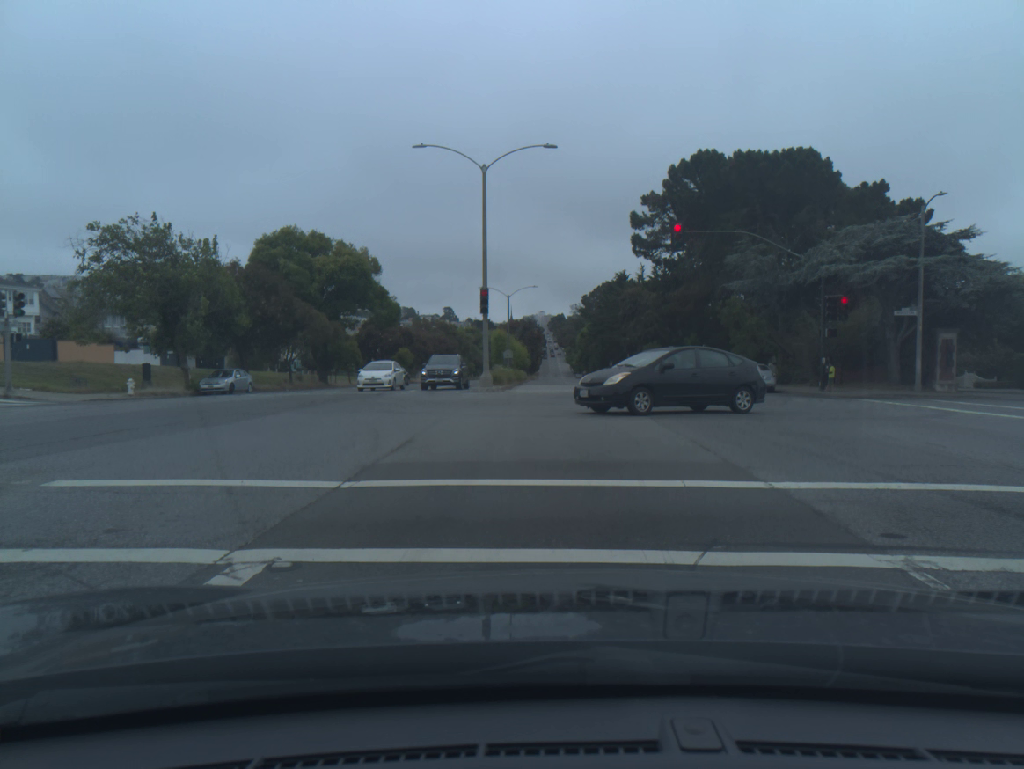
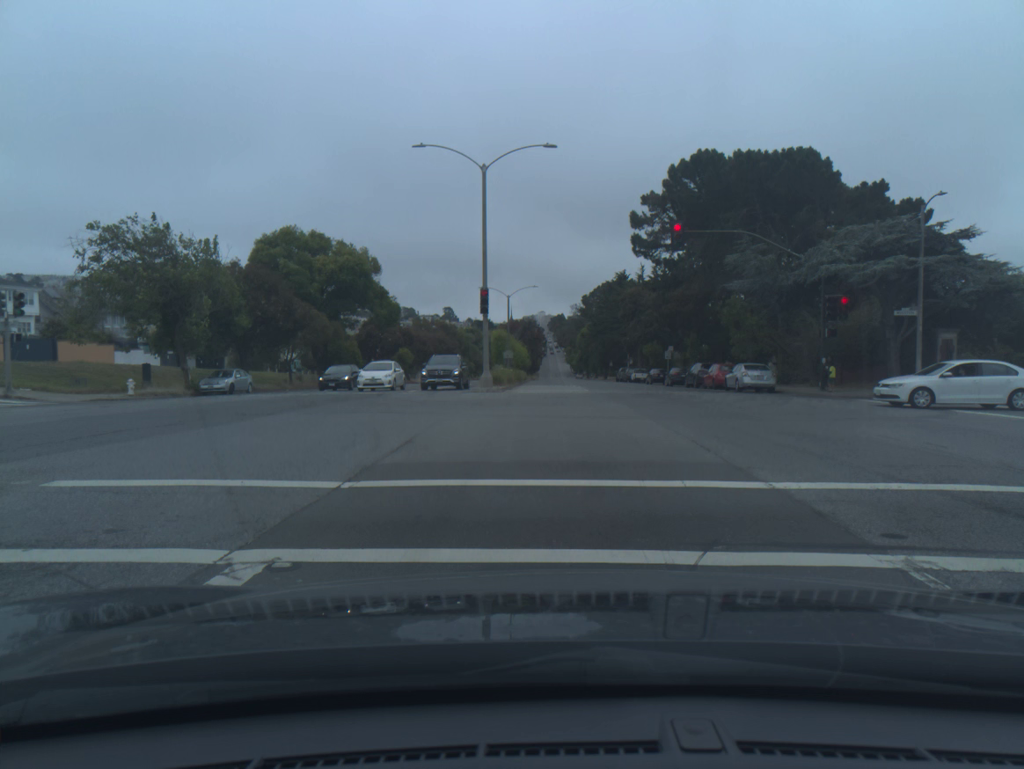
(0.0, 0.0) m; 0°
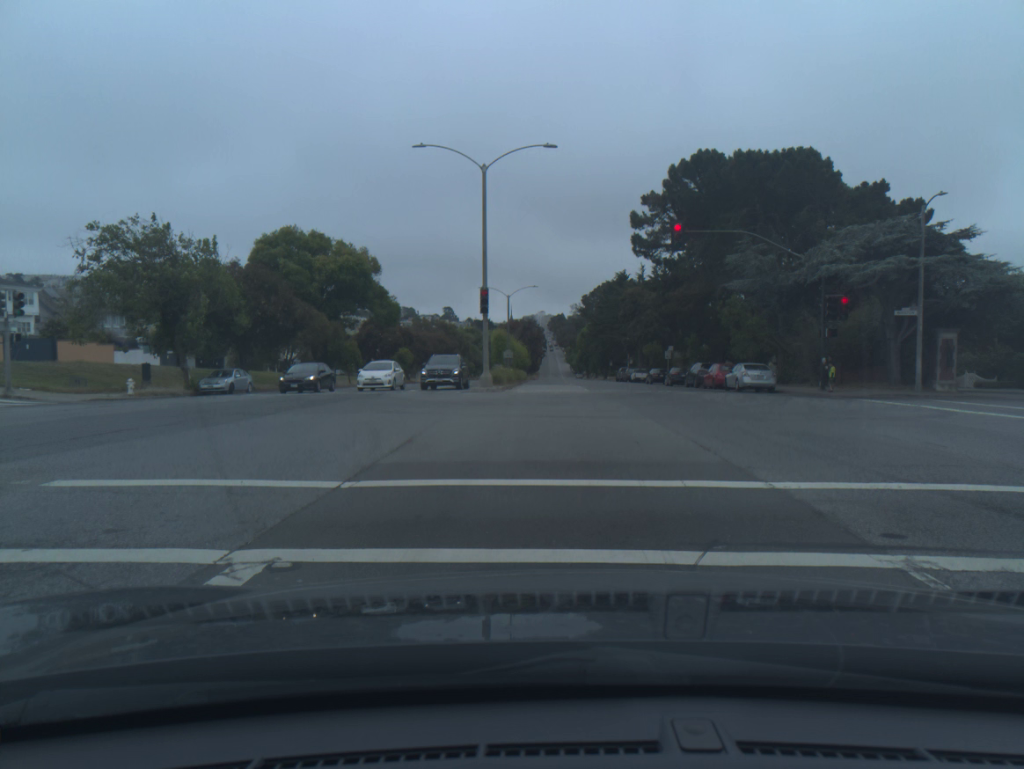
(+0.1, 0.0) m; 0°
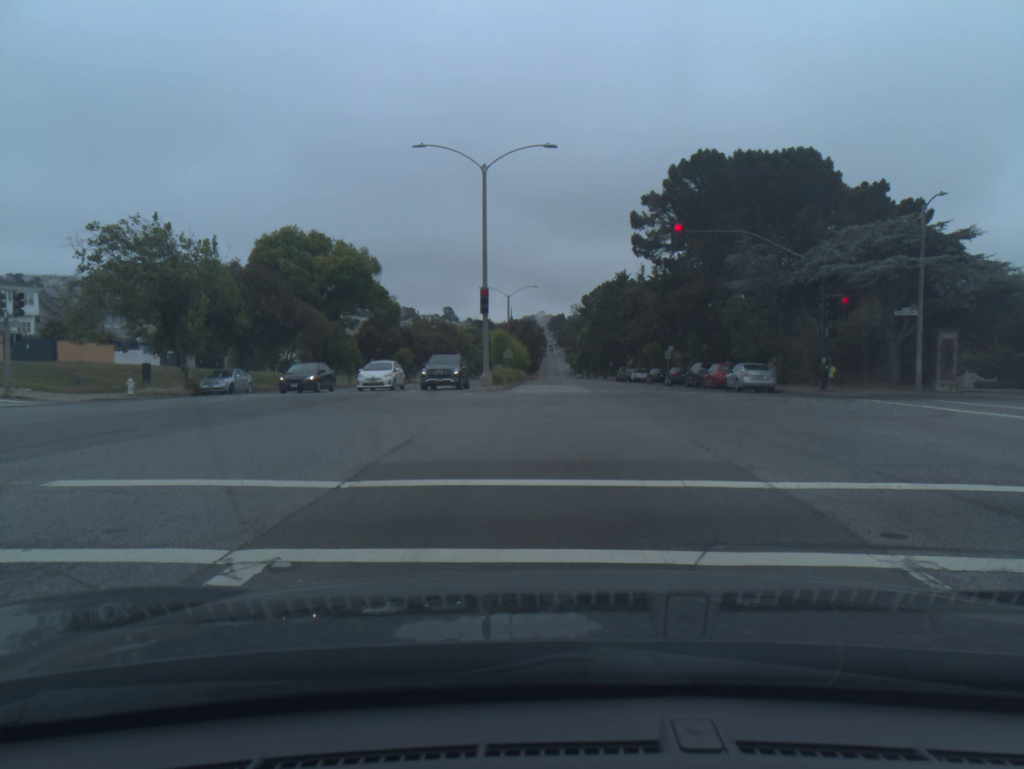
(0.0, 0.0) m; 0°
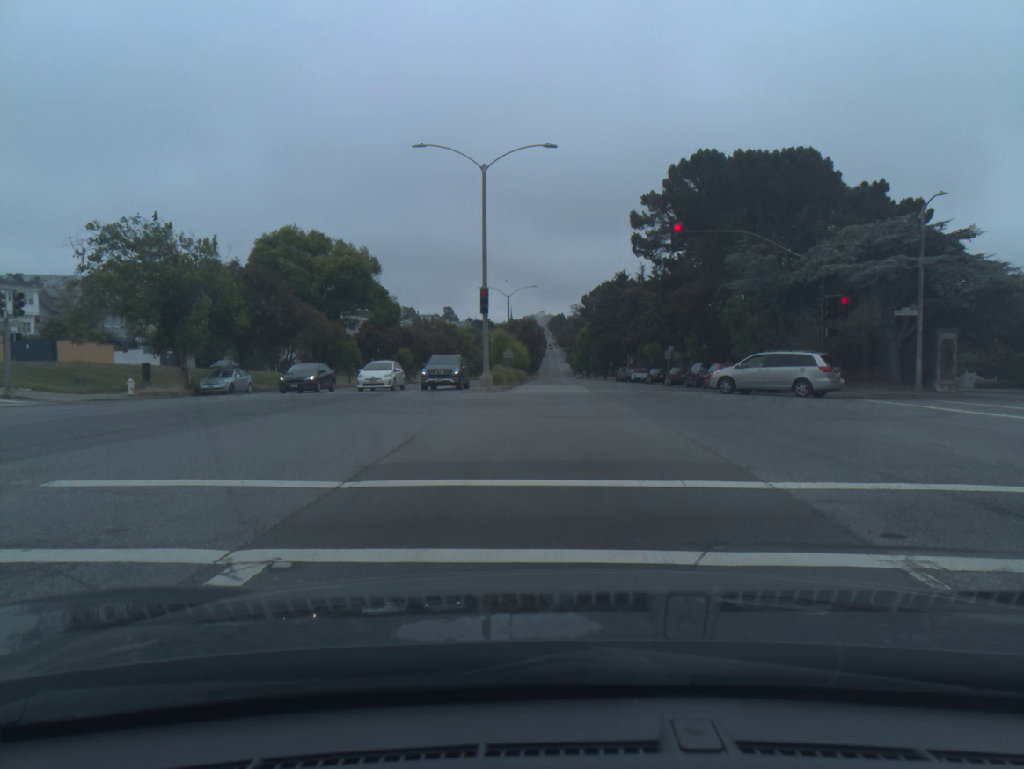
(0.0, 0.0) m; 0°
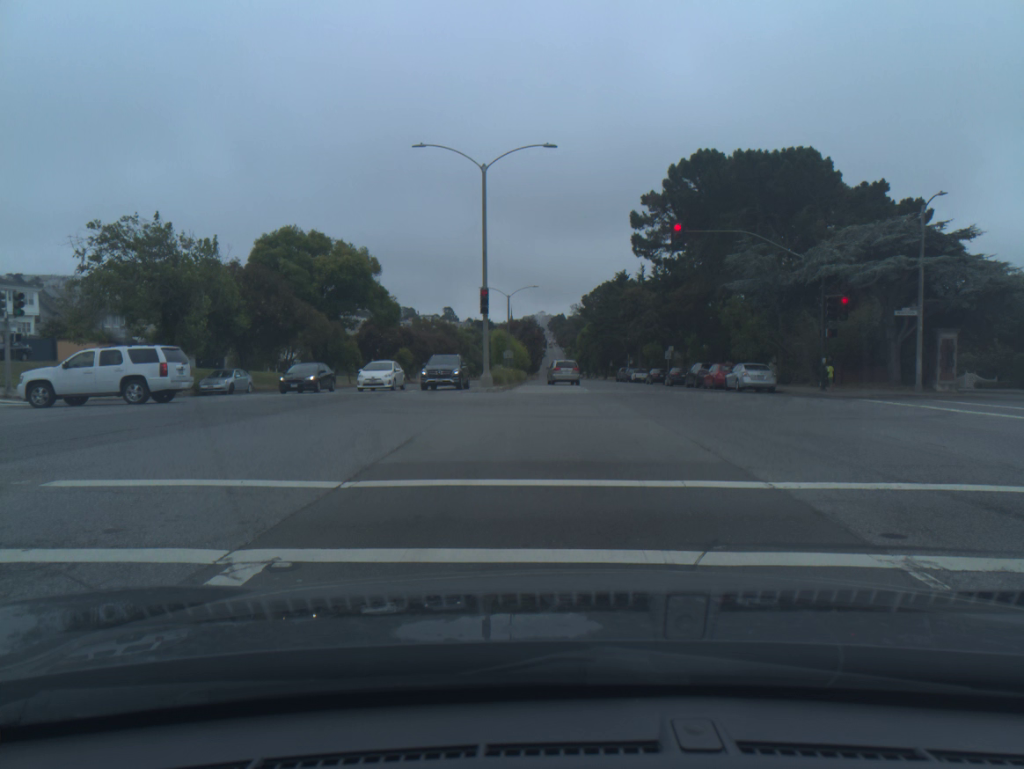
(0.0, 0.0) m; 0°
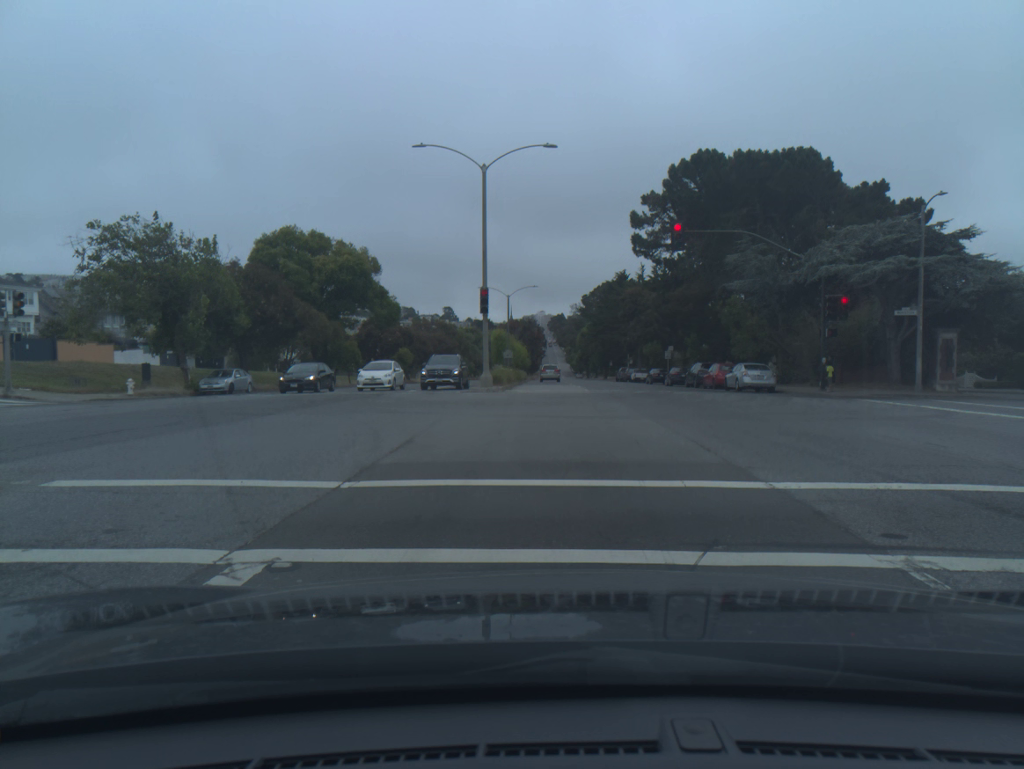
(0.0, 0.0) m; 0°
